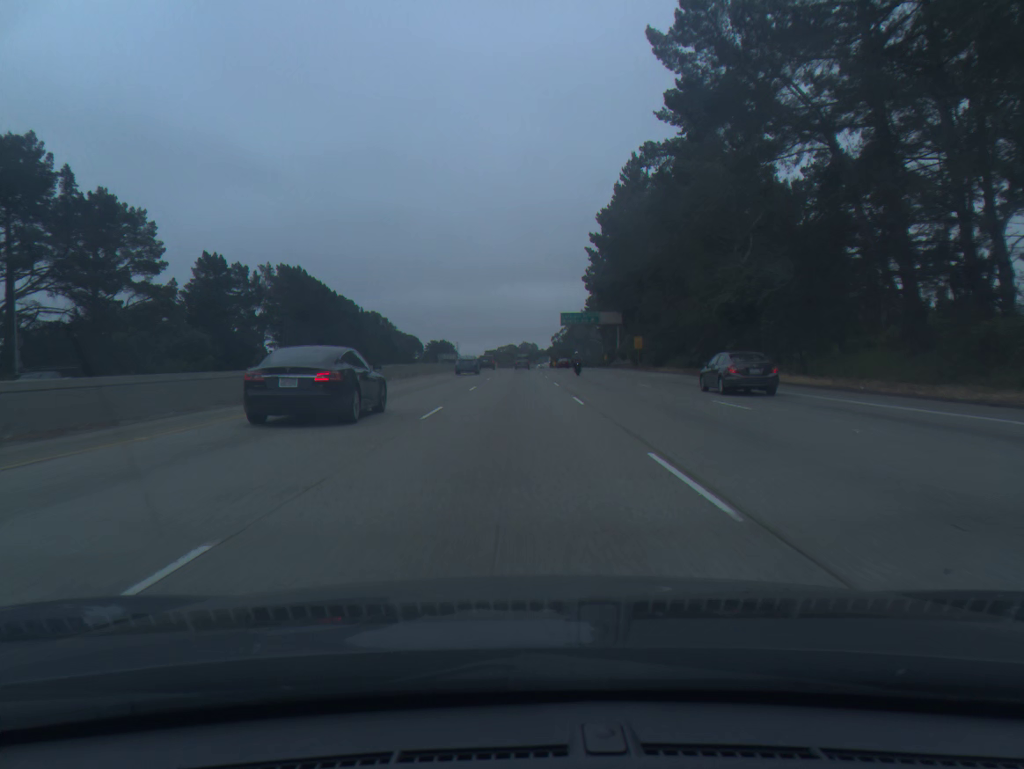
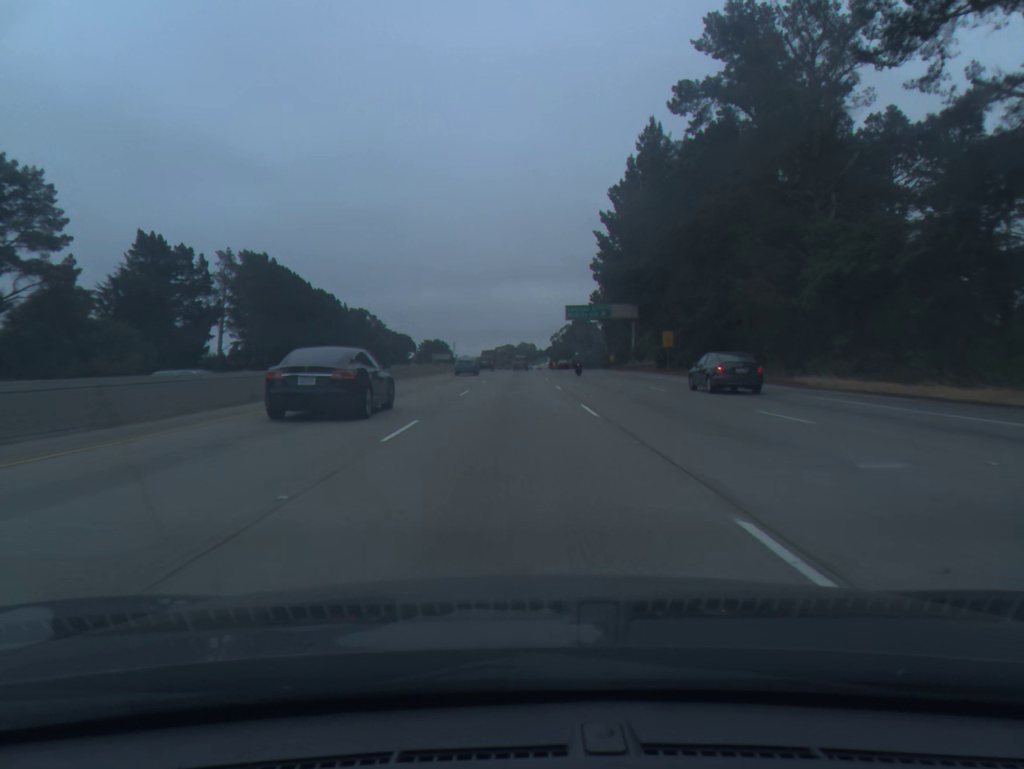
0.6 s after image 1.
(0.0, +18.7) m; 0°
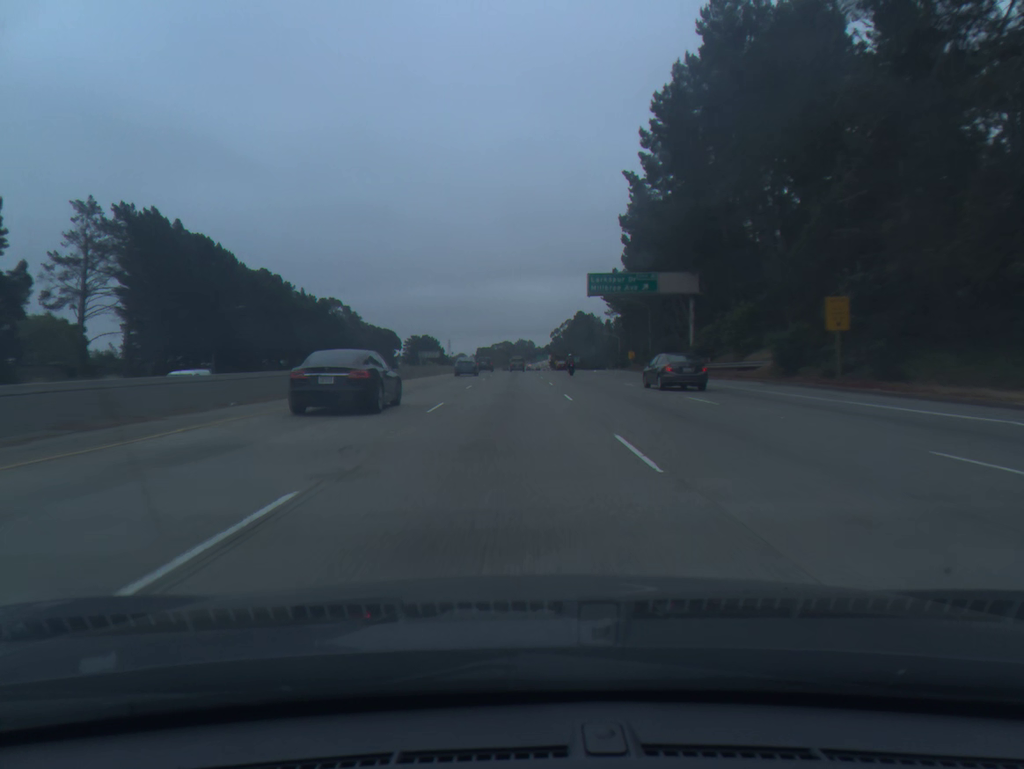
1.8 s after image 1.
(+0.1, +37.3) m; 0°
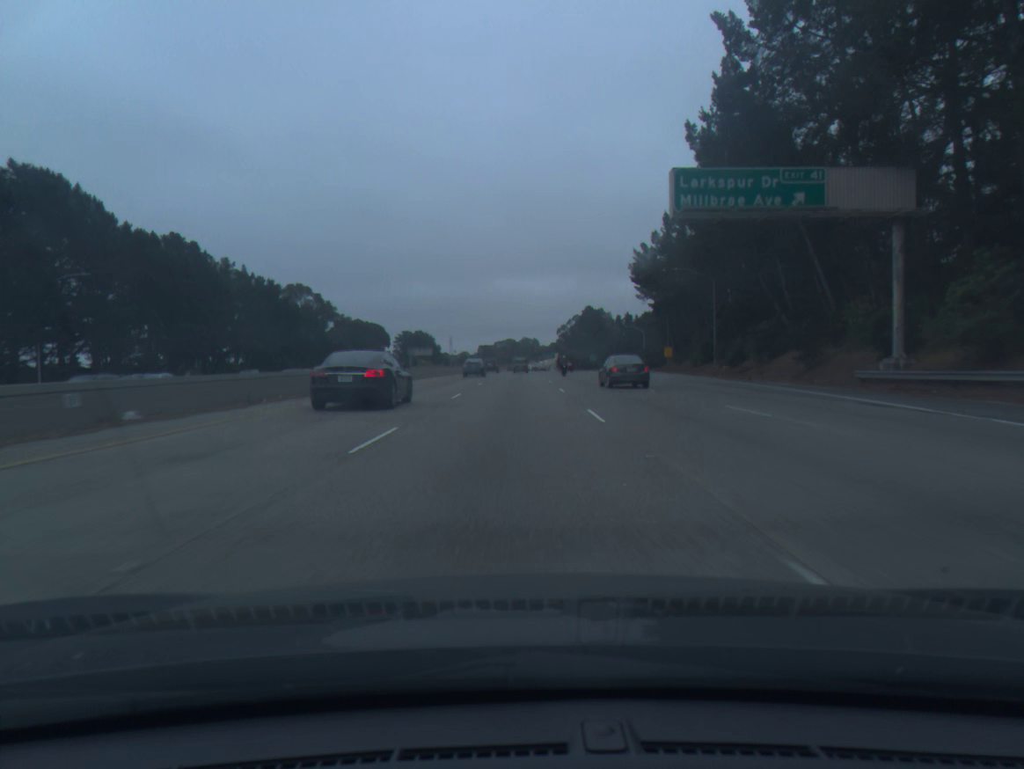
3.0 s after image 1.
(-0.1, +37.3) m; 0°
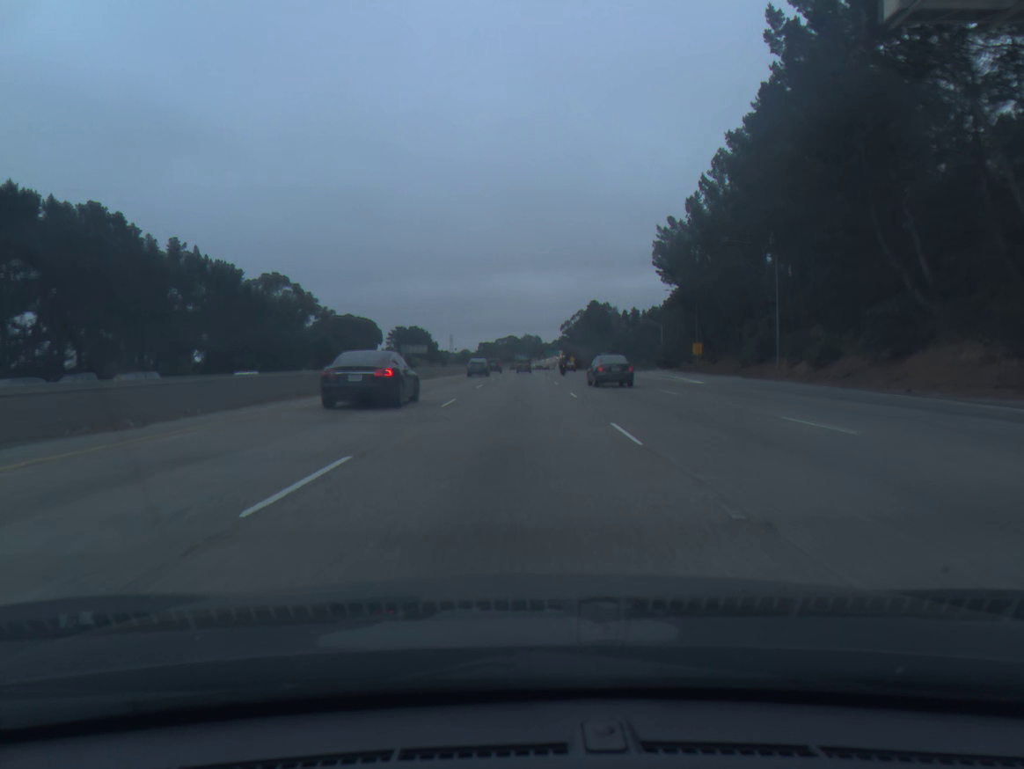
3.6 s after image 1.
(0.0, +18.7) m; 0°
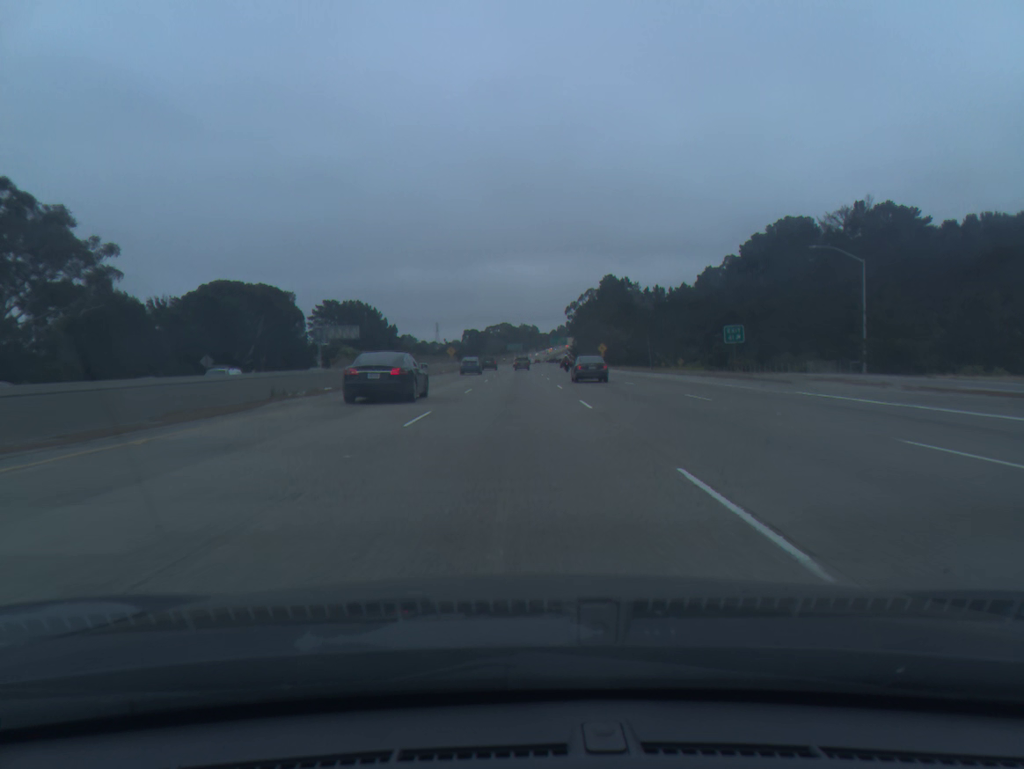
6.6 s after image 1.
(+0.4, +93.8) m; 0°
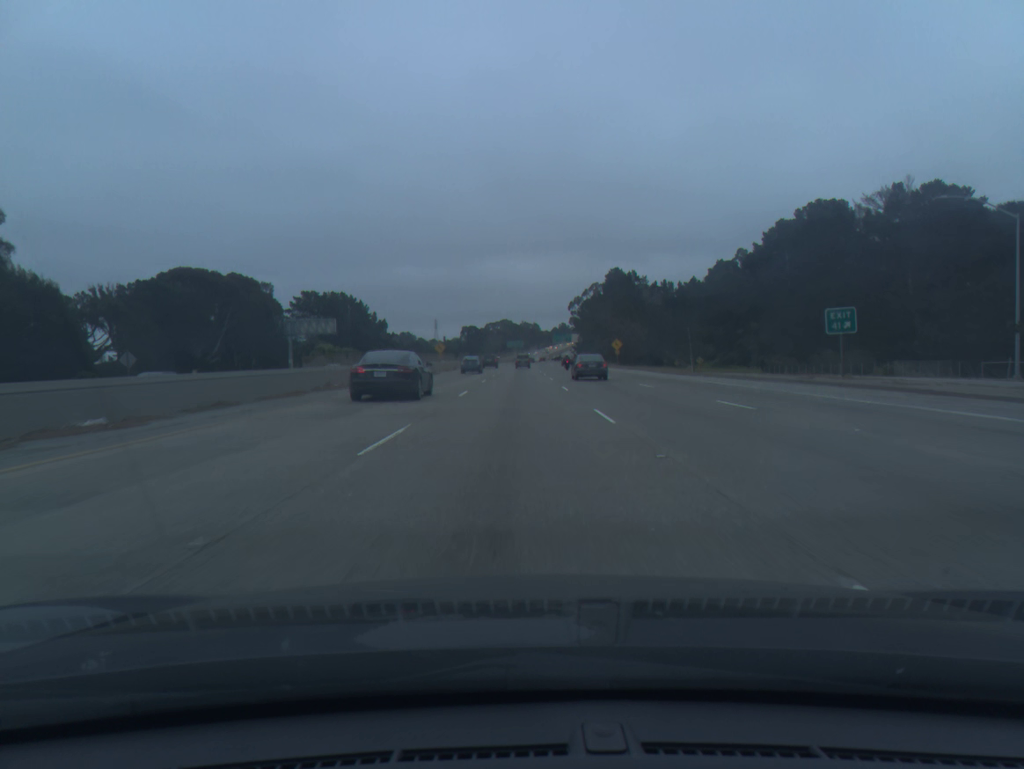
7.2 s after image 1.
(0.0, +18.8) m; 0°
